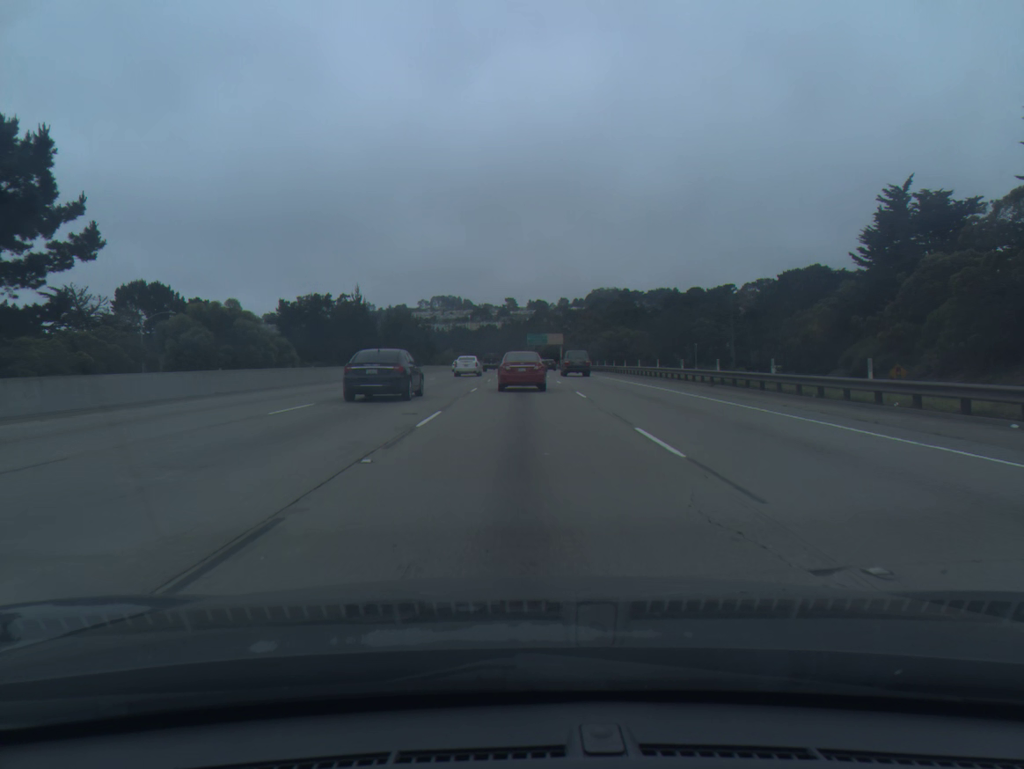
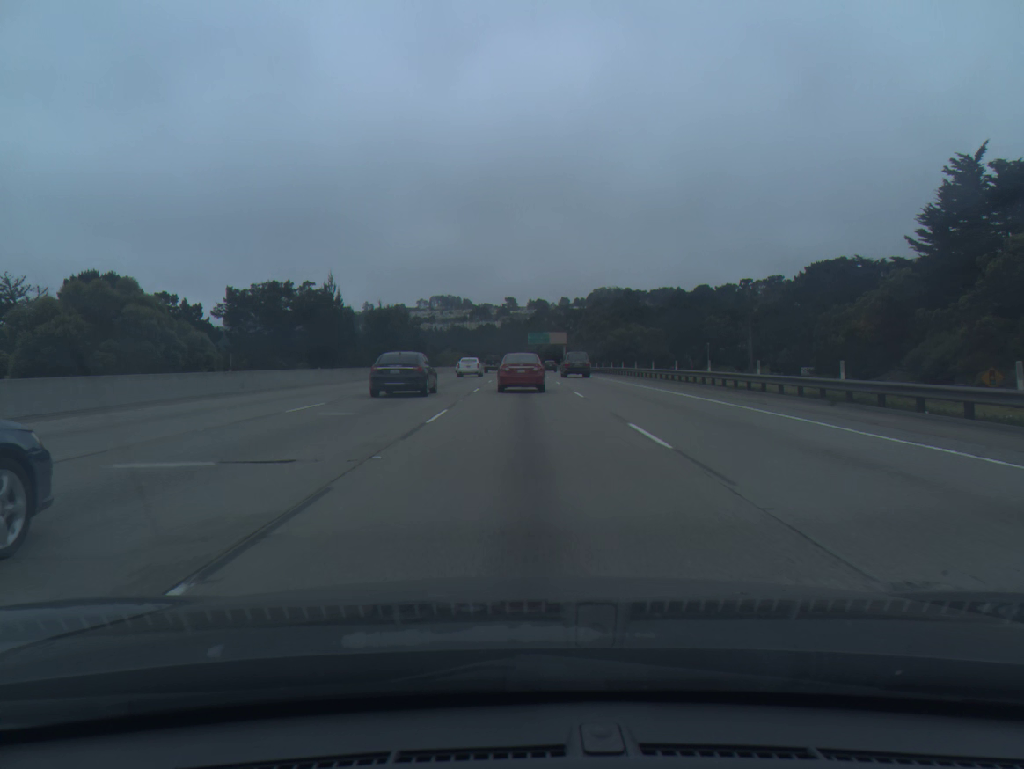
(0.0, +13.4) m; 0°
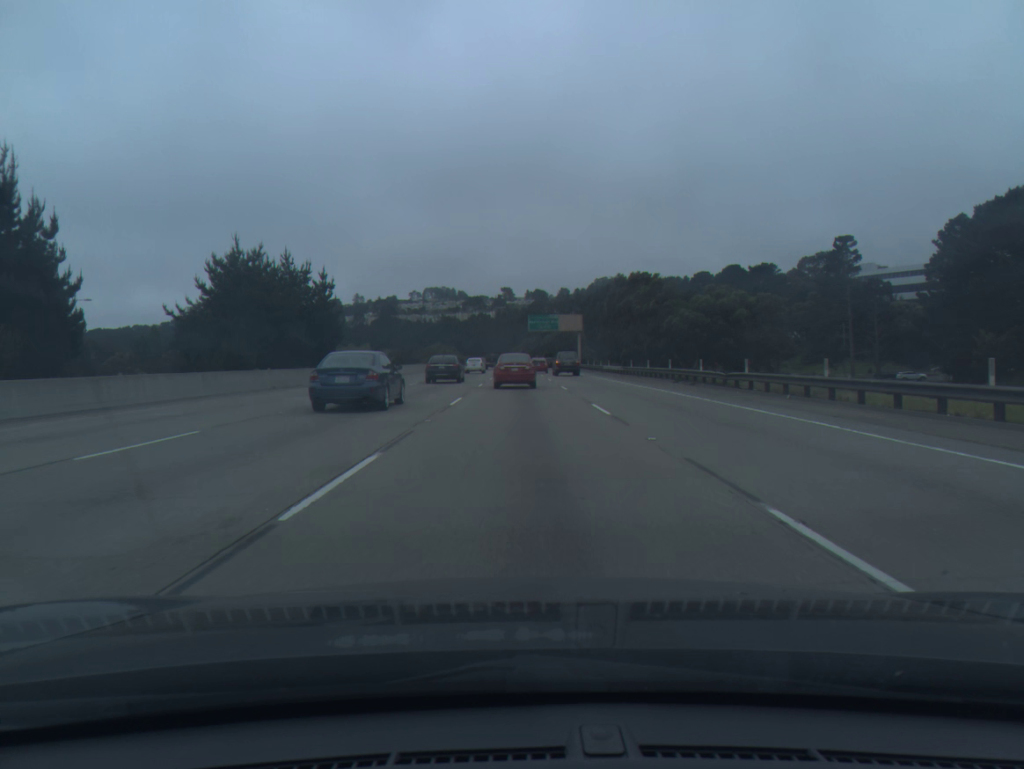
(+0.2, +52.7) m; 0°
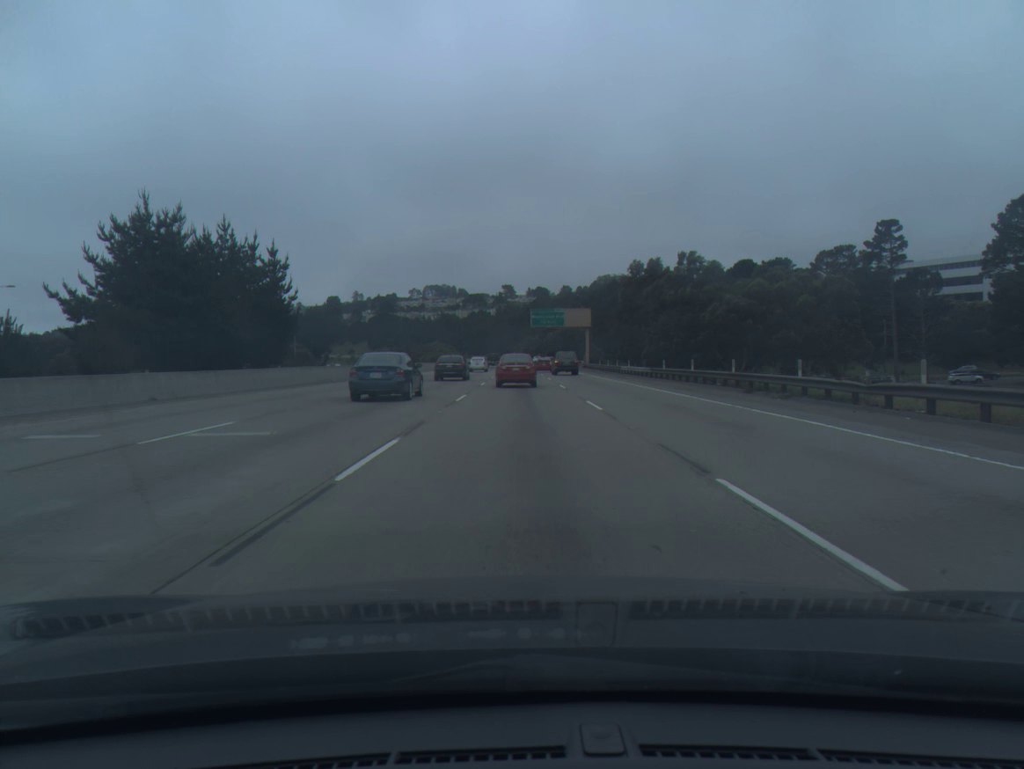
(0.0, +13.0) m; 0°
